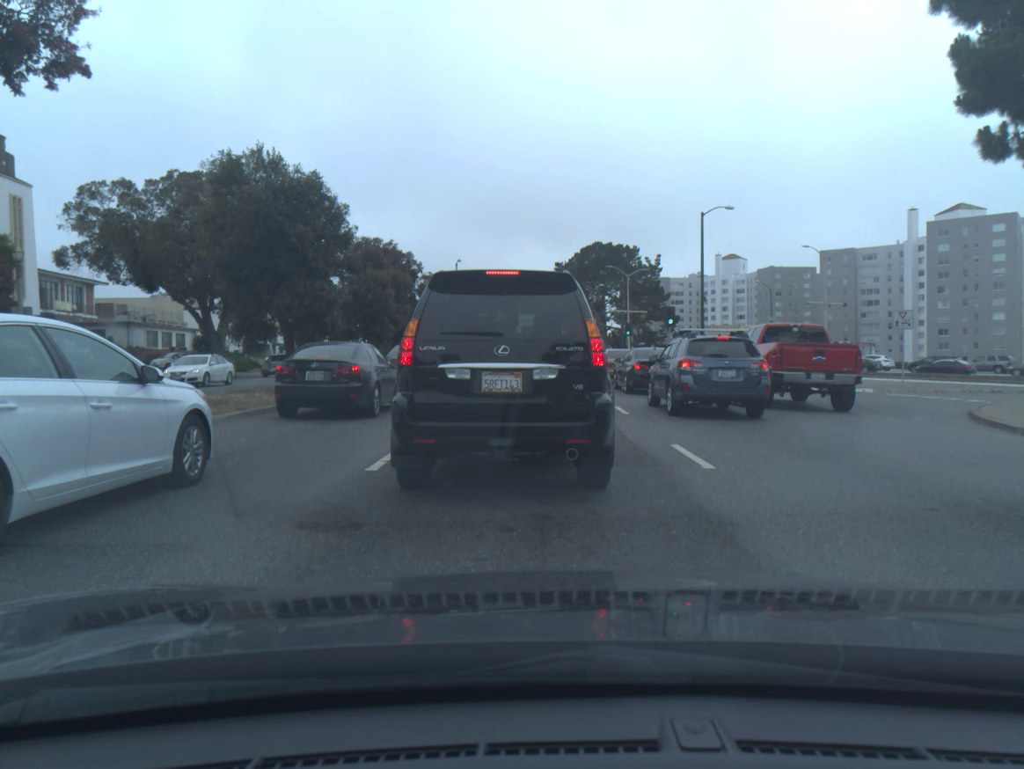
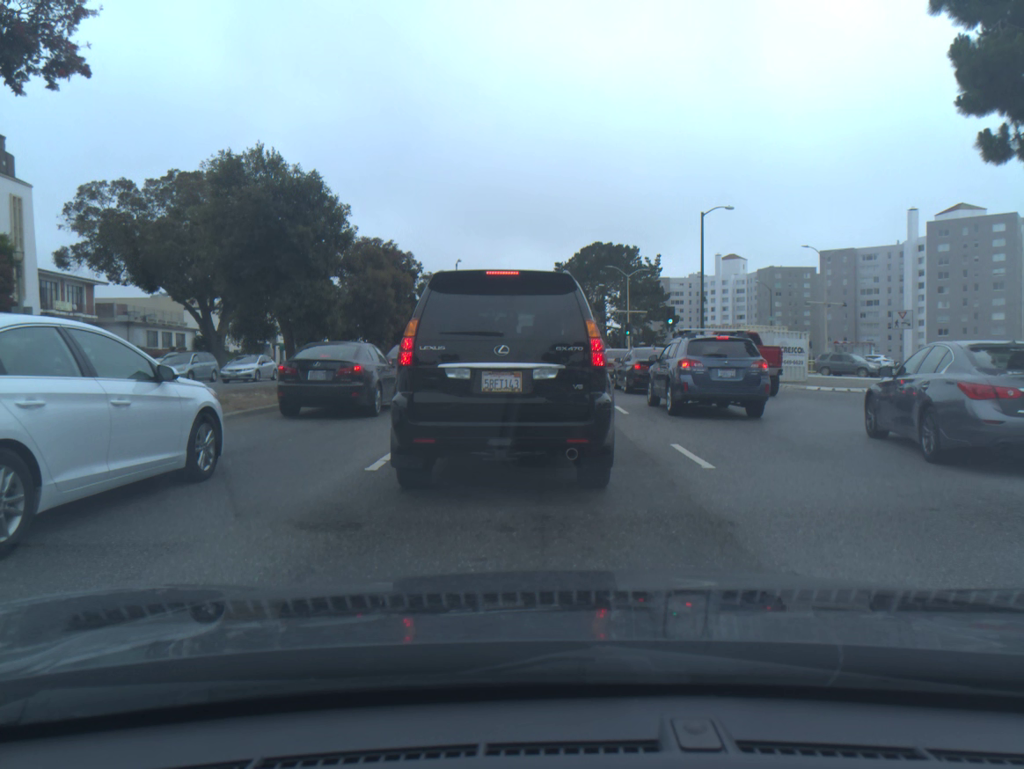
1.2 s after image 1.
(0.0, 0.0) m; 0°
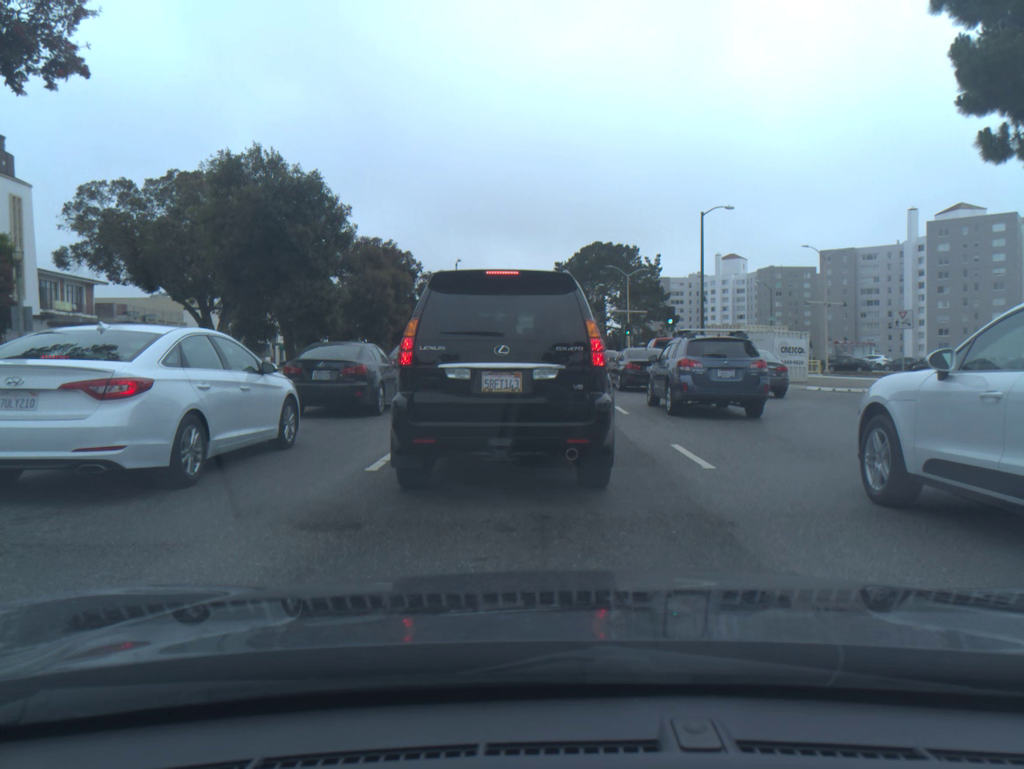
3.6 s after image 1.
(0.0, 0.0) m; 0°
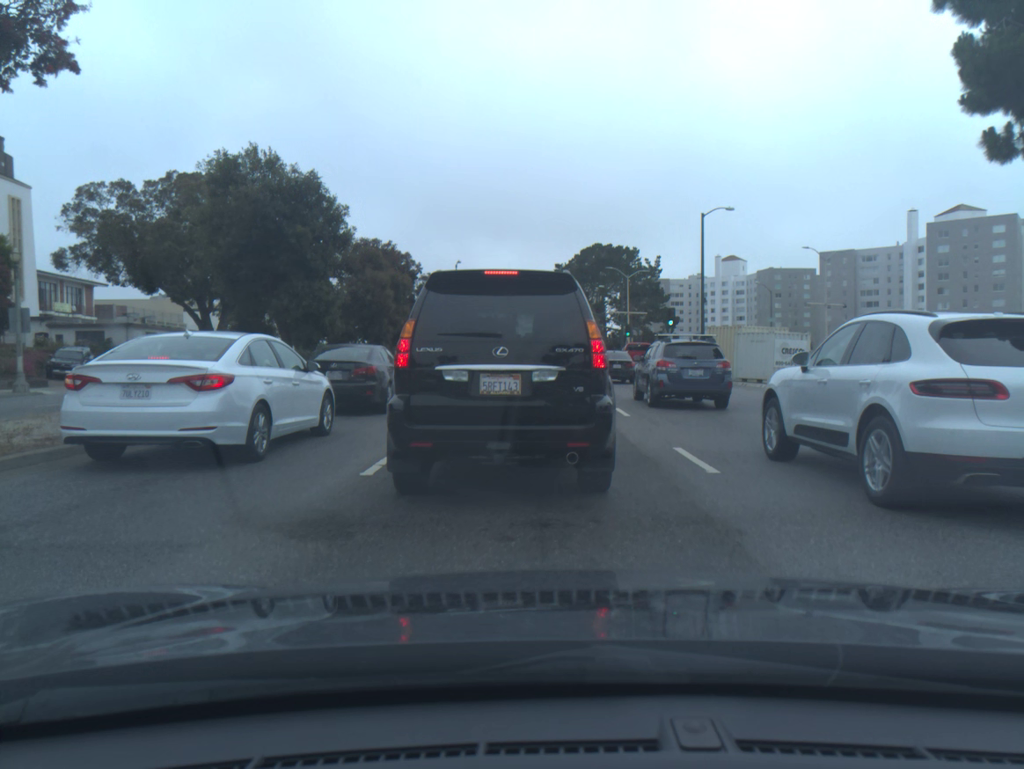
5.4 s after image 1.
(0.0, +0.2) m; 0°
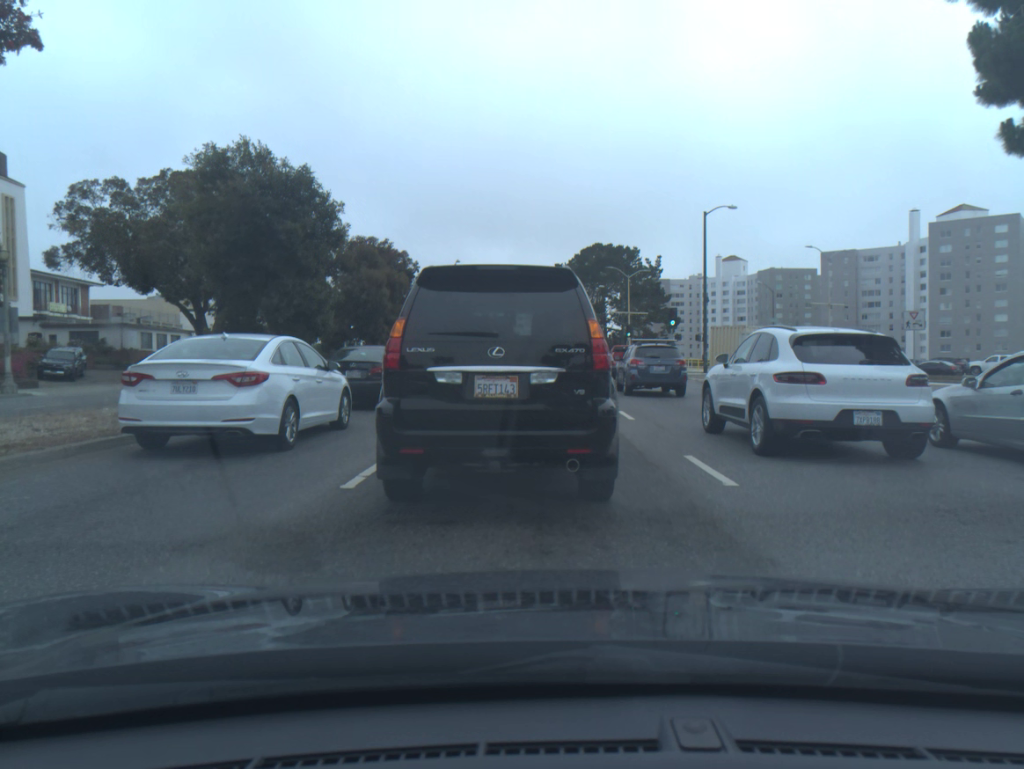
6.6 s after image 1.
(0.0, +0.7) m; 0°
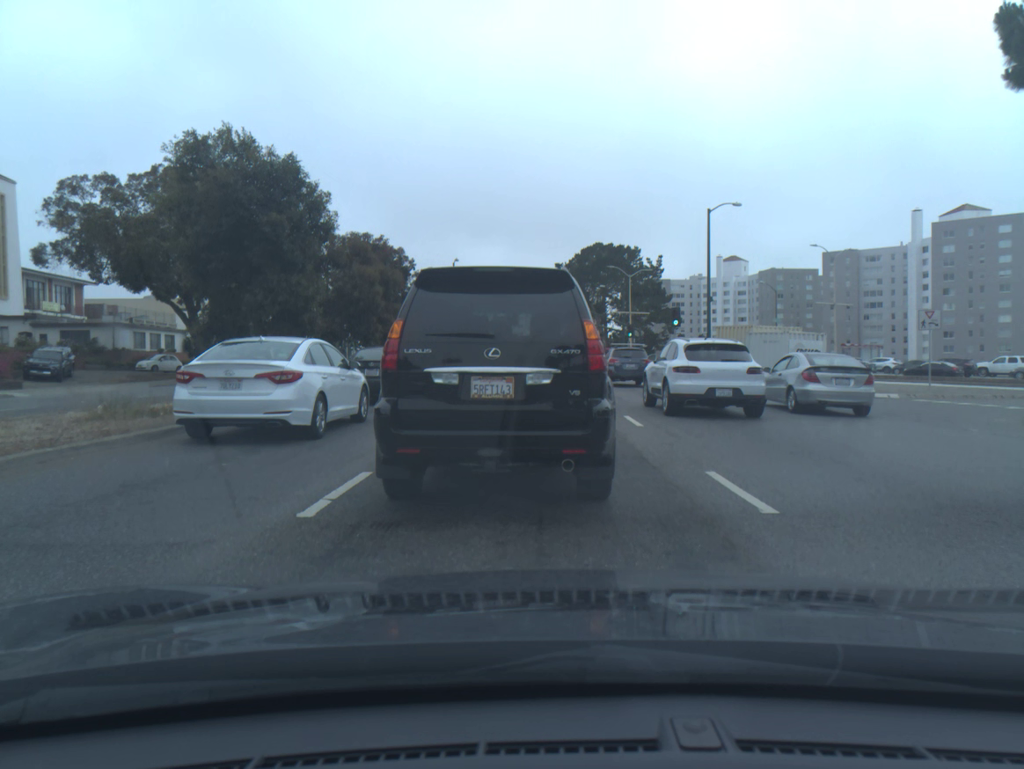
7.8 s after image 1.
(0.0, +1.2) m; 0°
